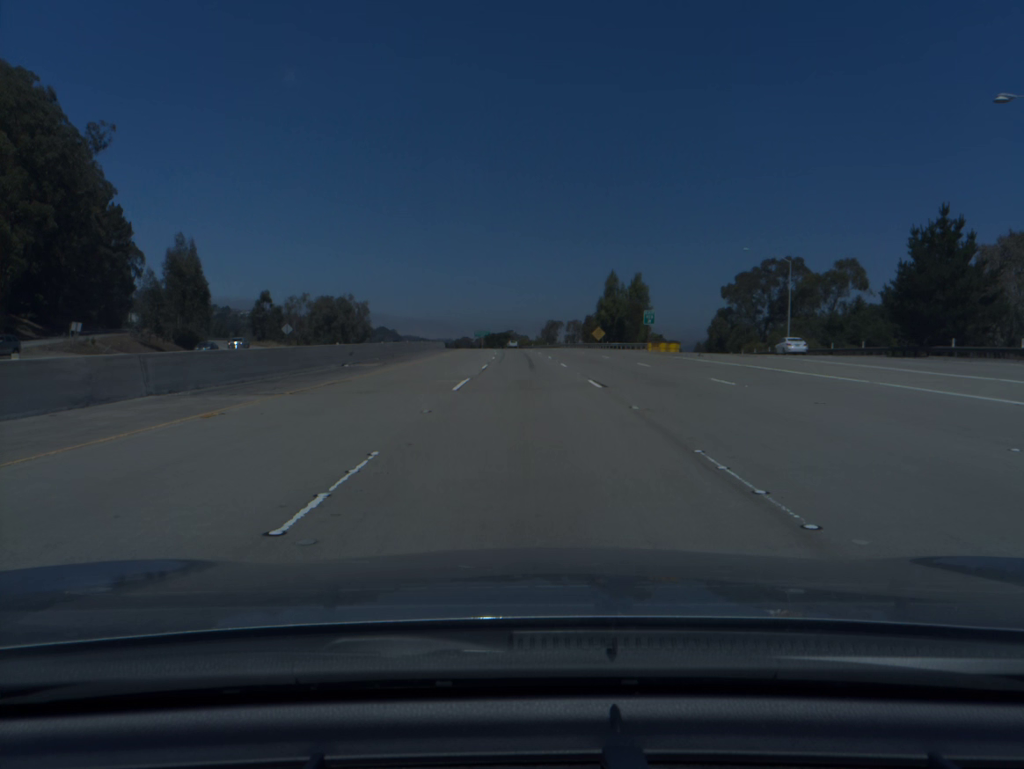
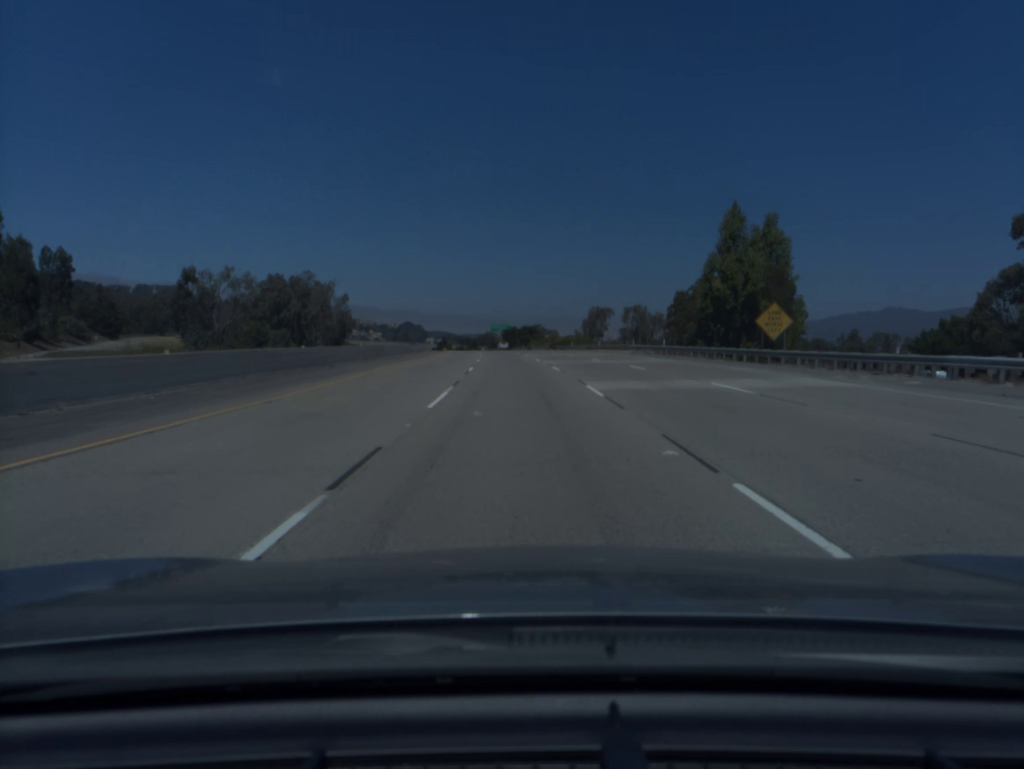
(-0.9, +75.4) m; -2°
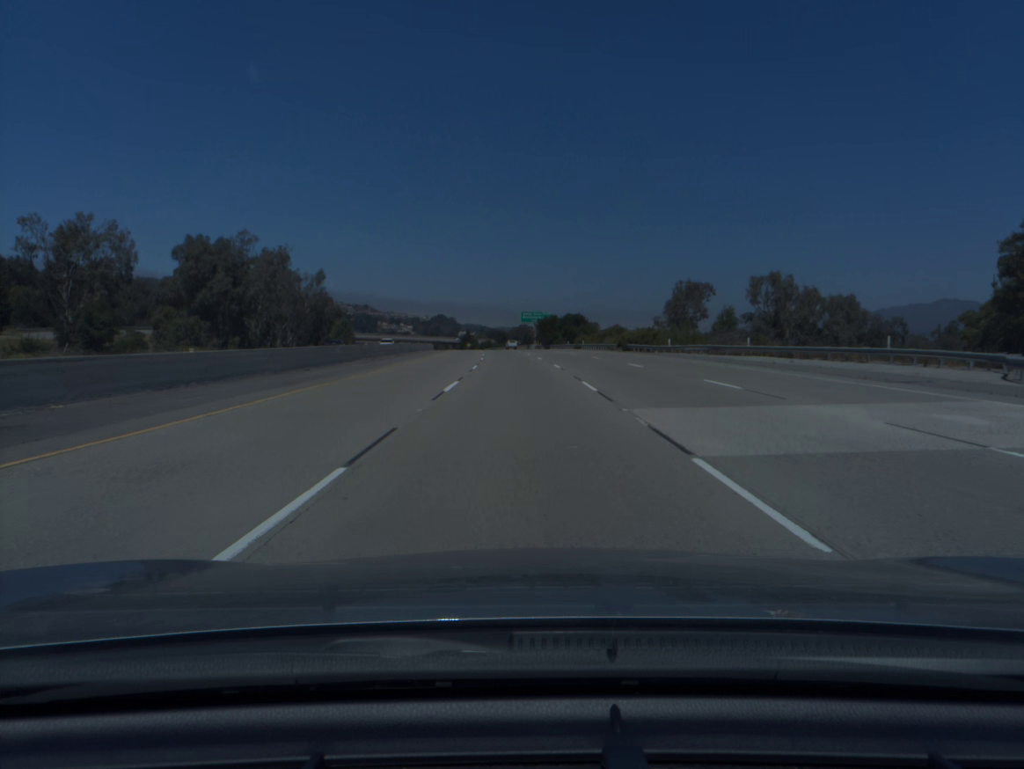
(-1.3, +56.6) m; -3°
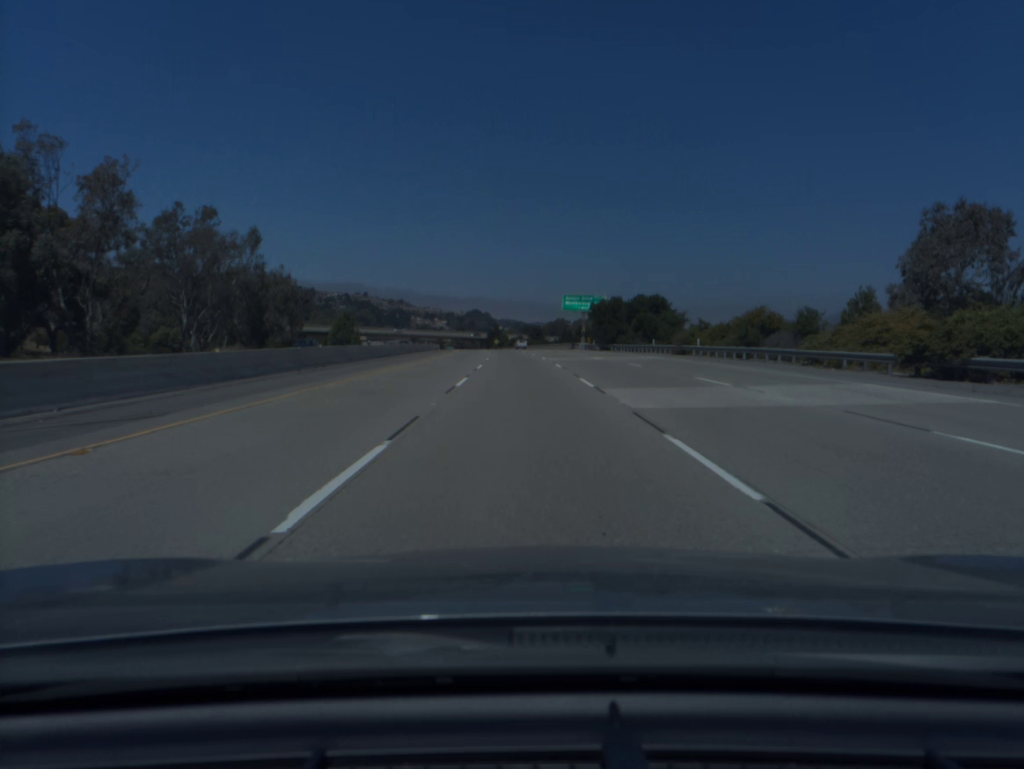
(-1.2, +56.8) m; -3°
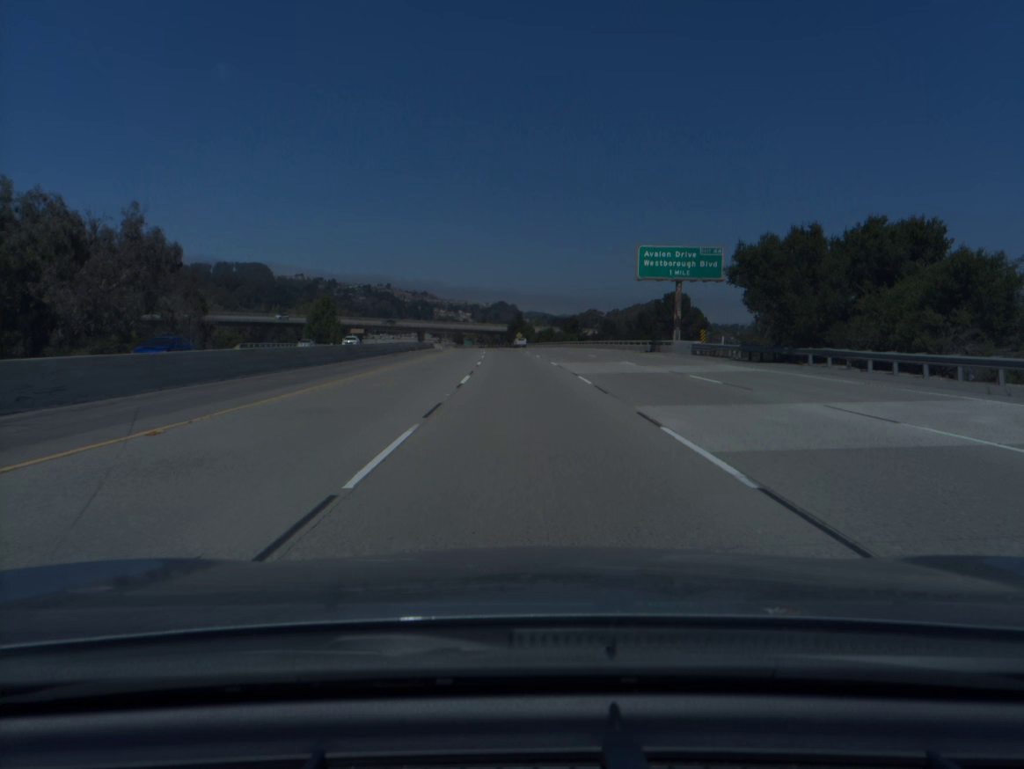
(-1.0, +57.0) m; -2°
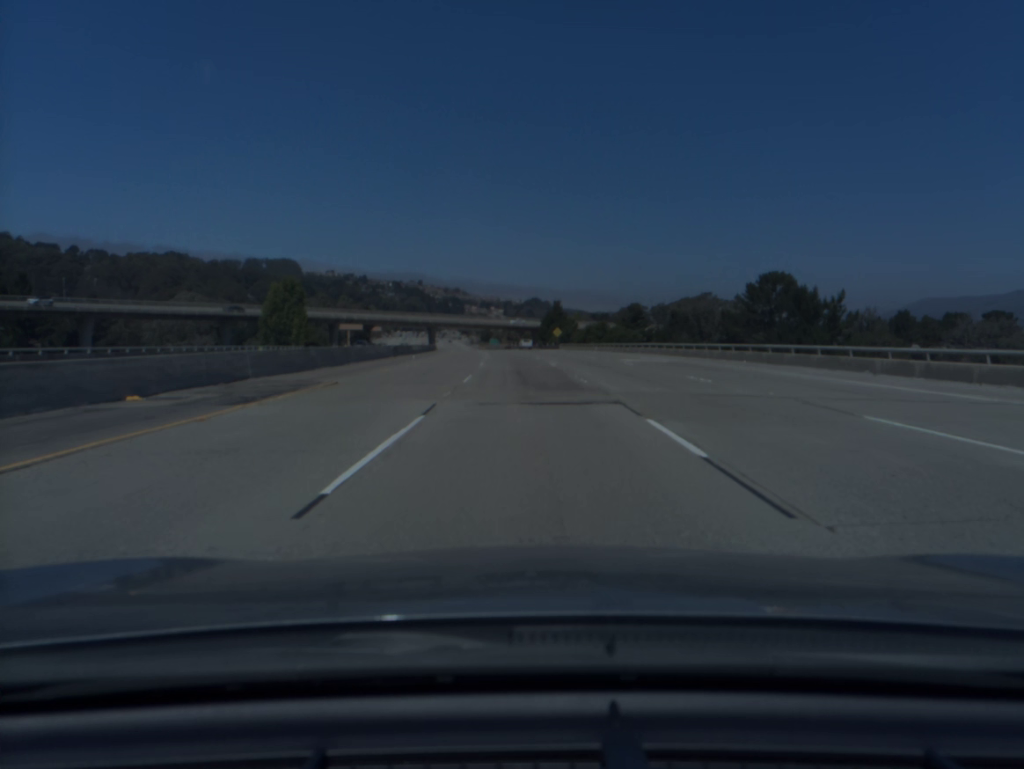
(-1.2, +57.0) m; -2°
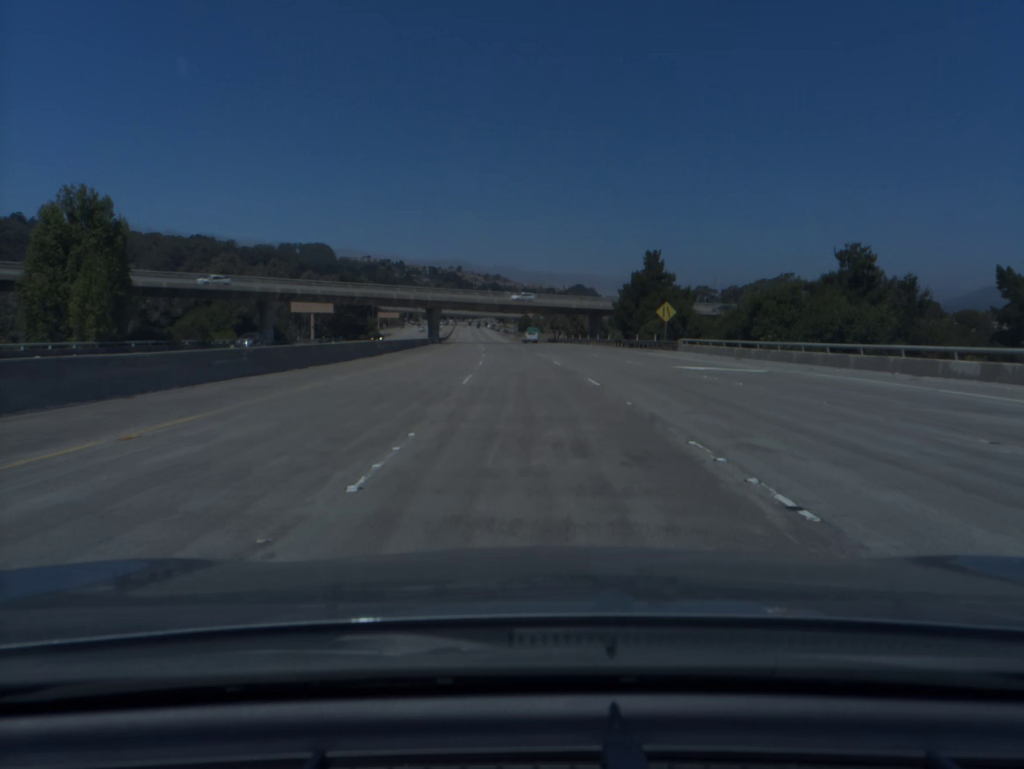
(-2.1, +75.8) m; -3°
